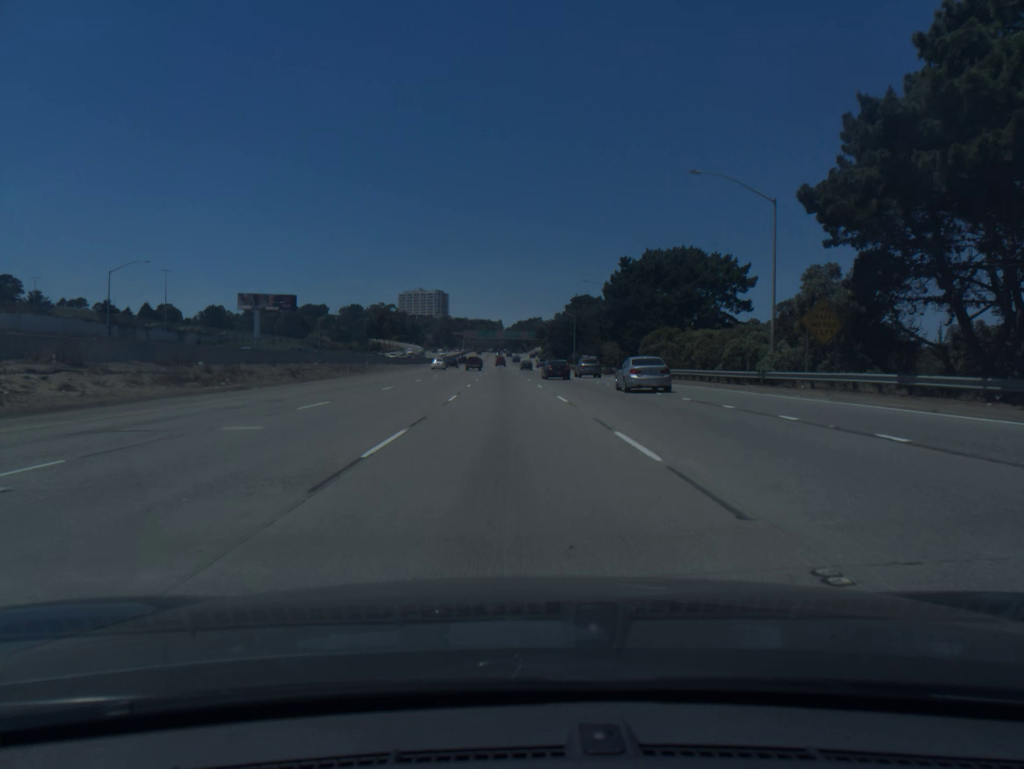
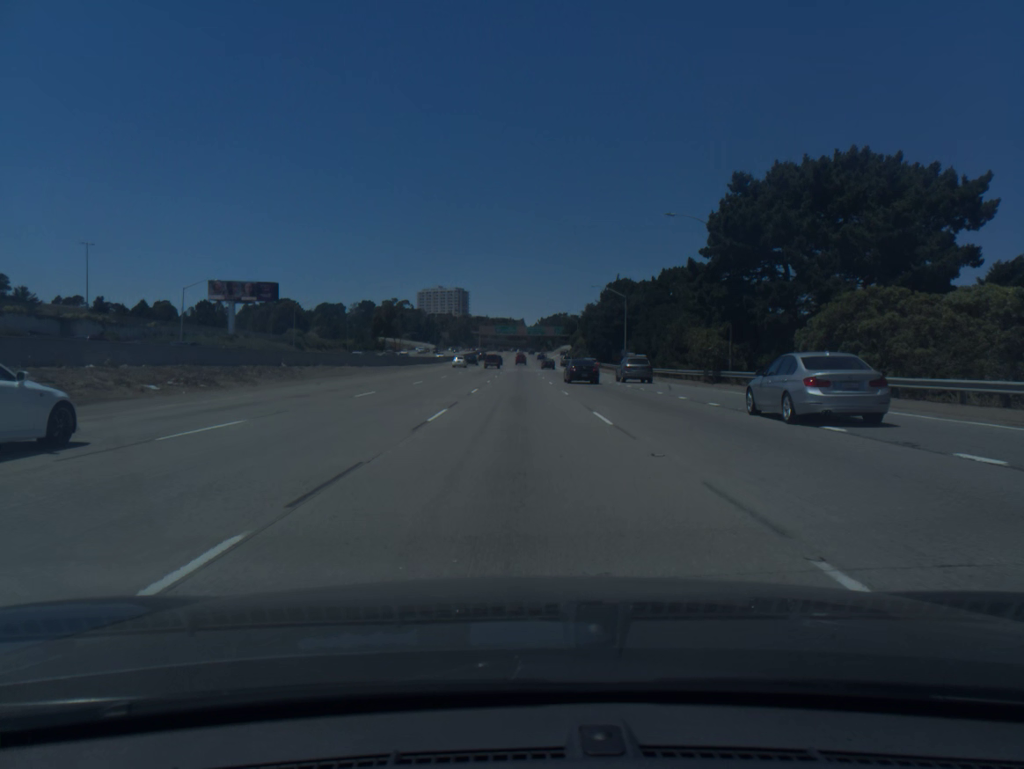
(-0.6, +37.8) m; -2°
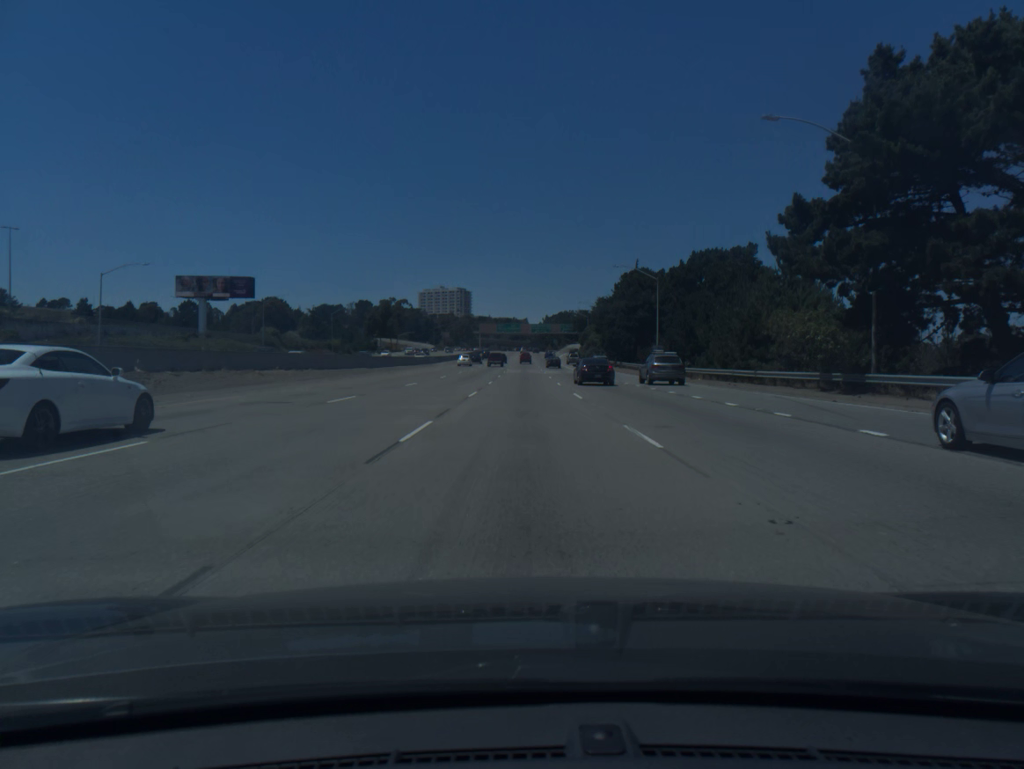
(-0.1, +19.1) m; 0°
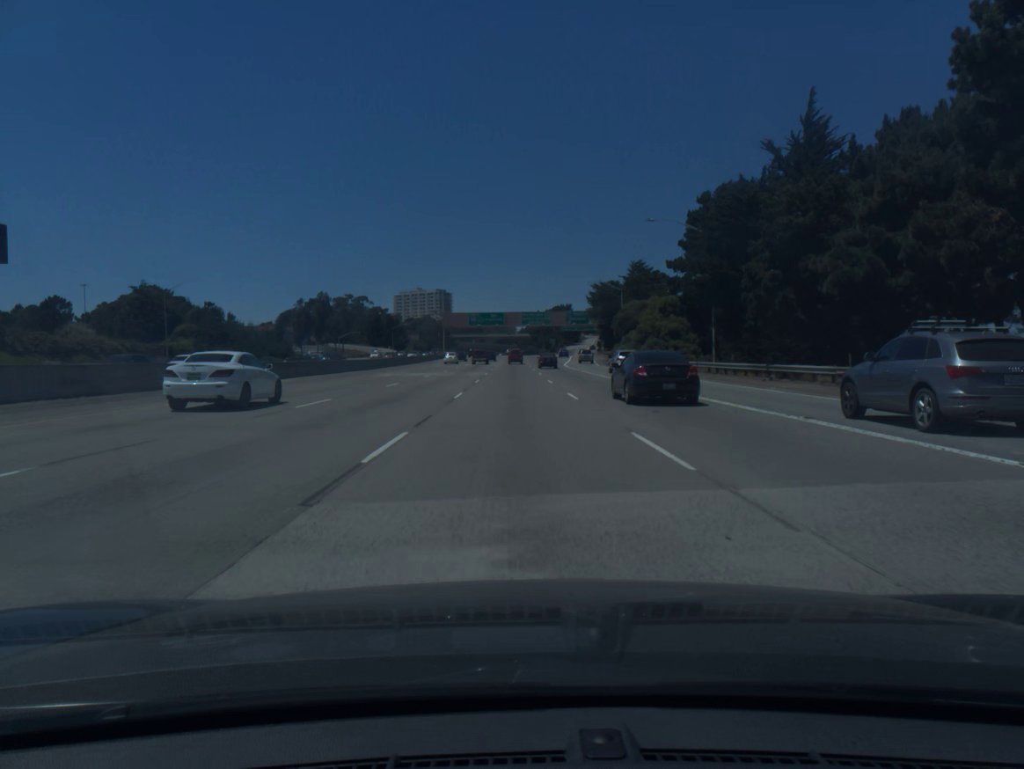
(+0.3, +75.5) m; +1°
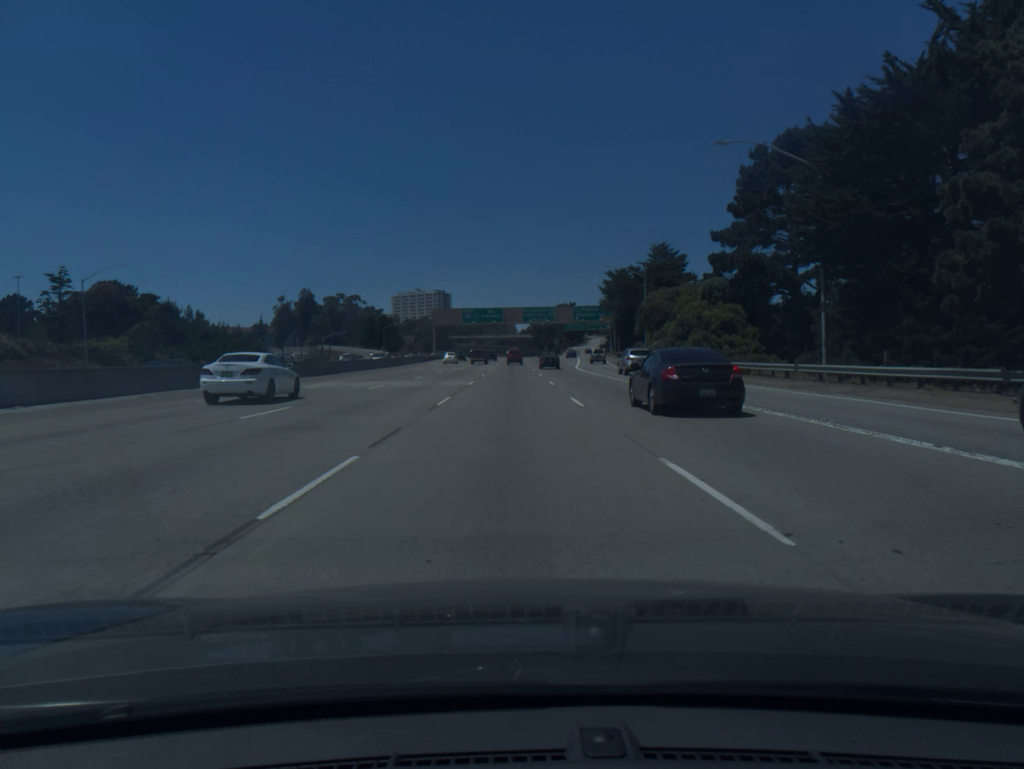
(0.0, +18.1) m; 0°
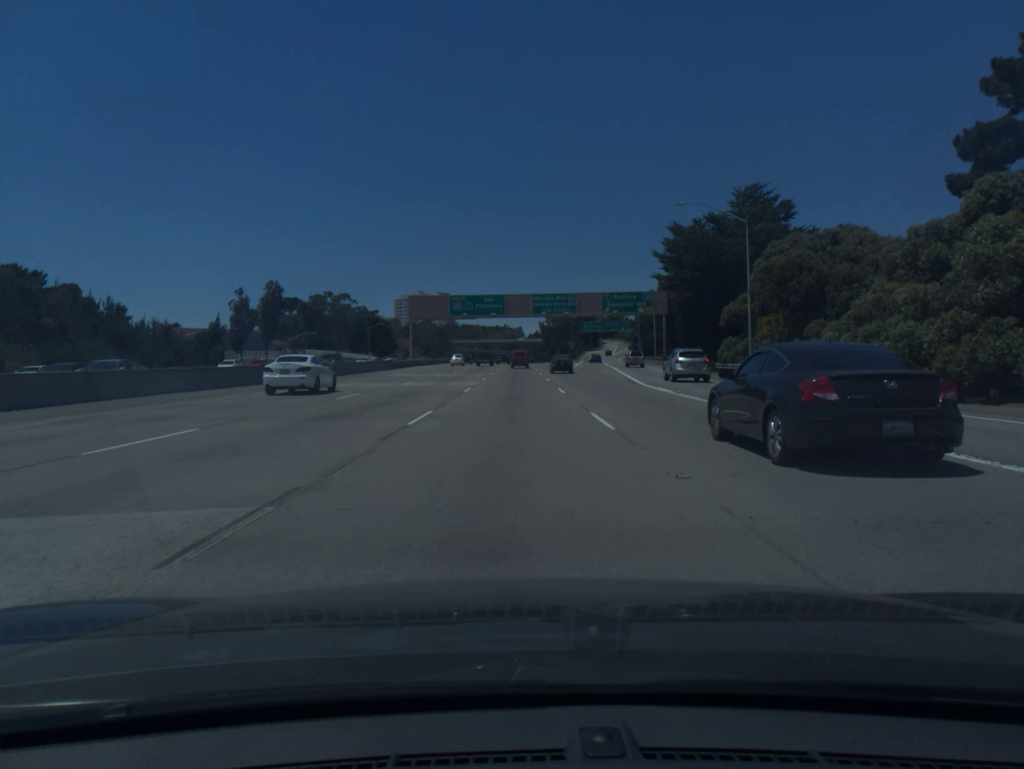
(-0.2, +35.1) m; -1°
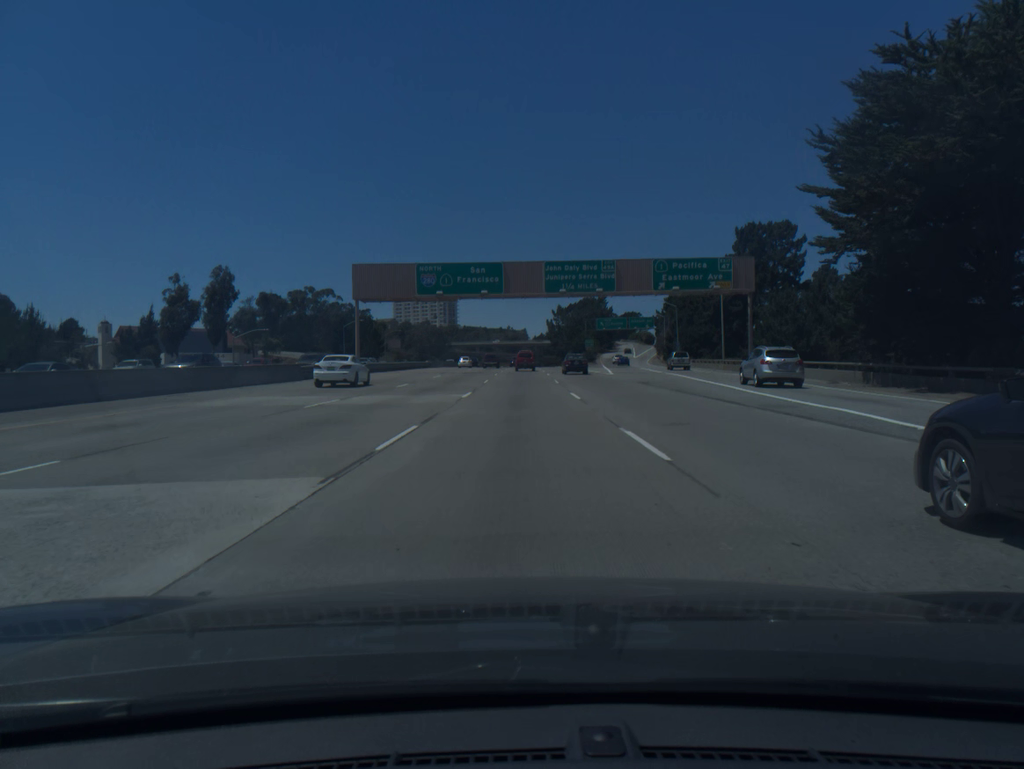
(-0.1, +33.7) m; 0°
